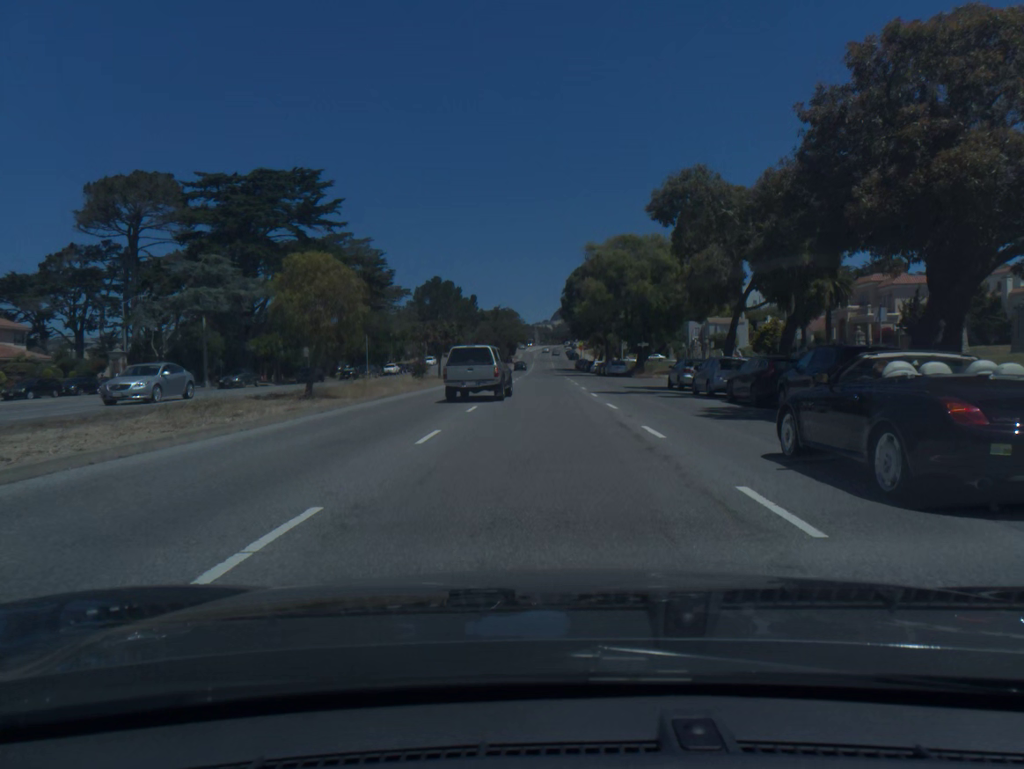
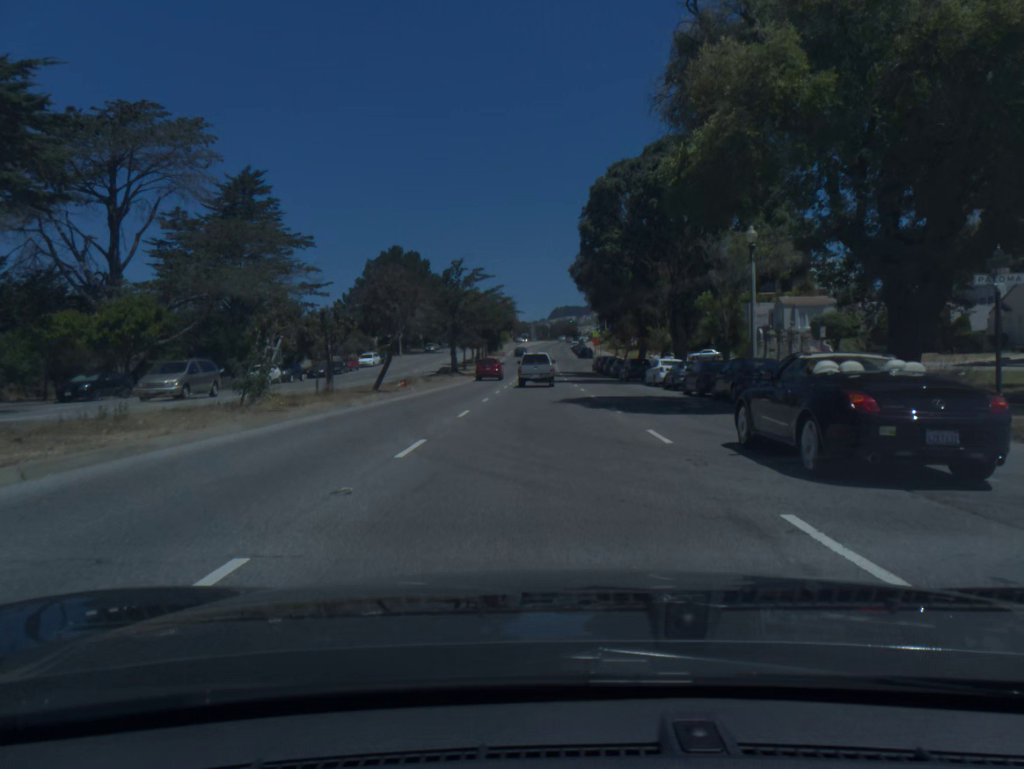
(0.0, +52.0) m; 0°
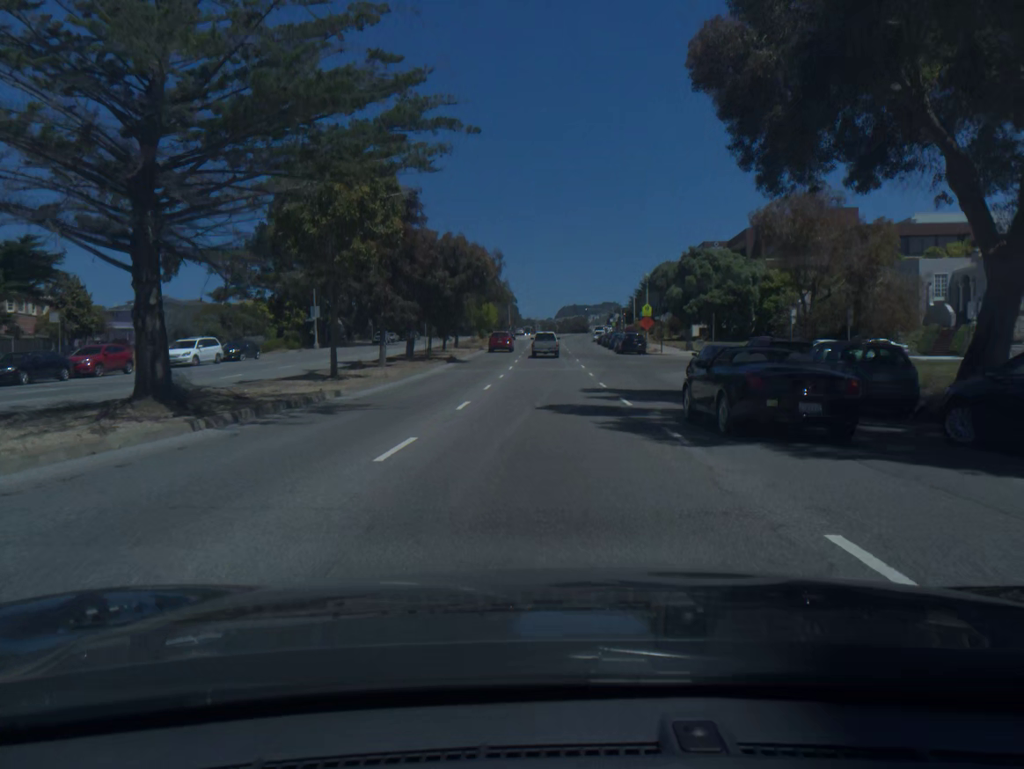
(0.0, +52.1) m; 0°
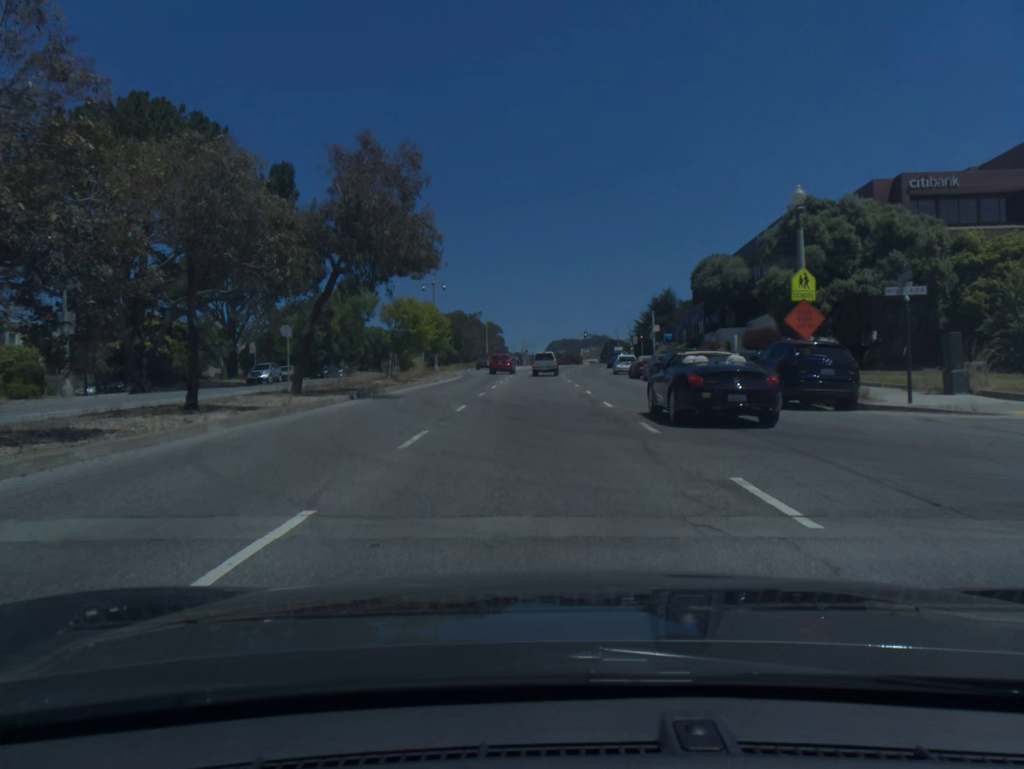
(+0.2, +41.1) m; 0°
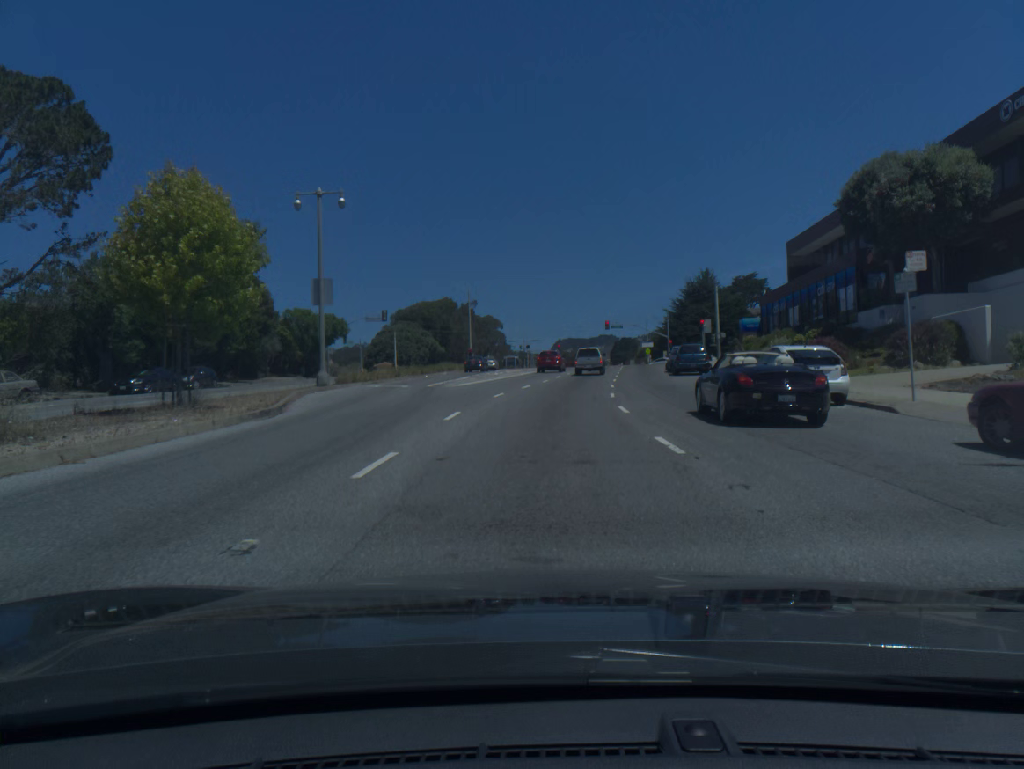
(-0.1, +39.1) m; 0°
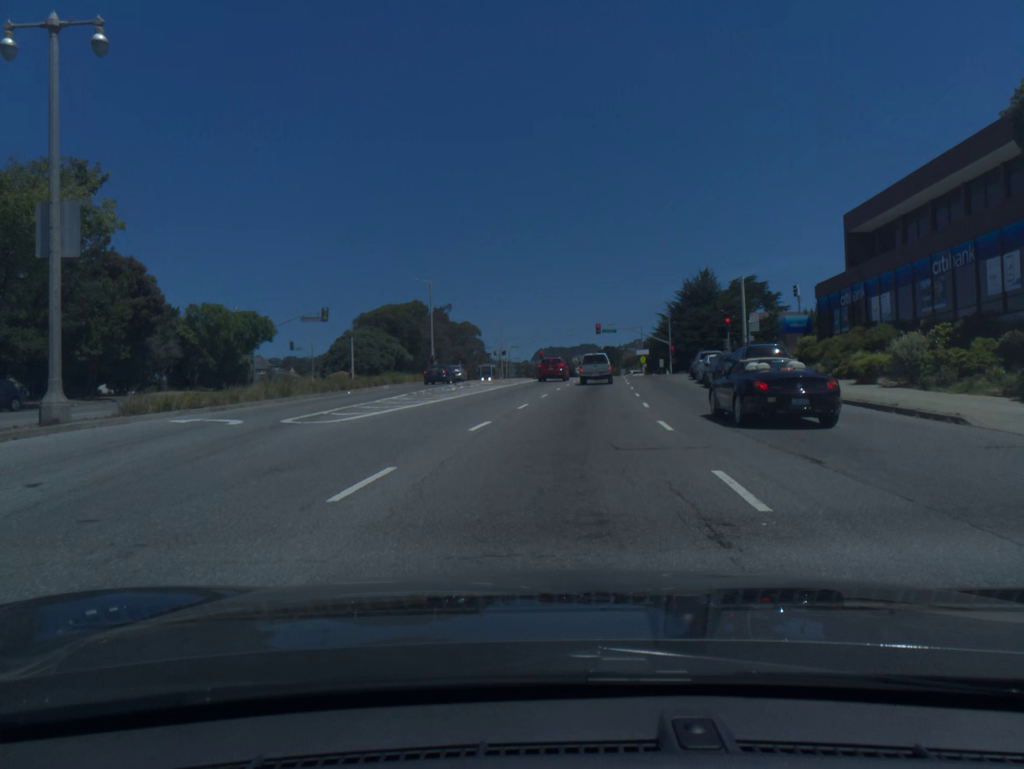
(+0.2, +17.5) m; +2°
